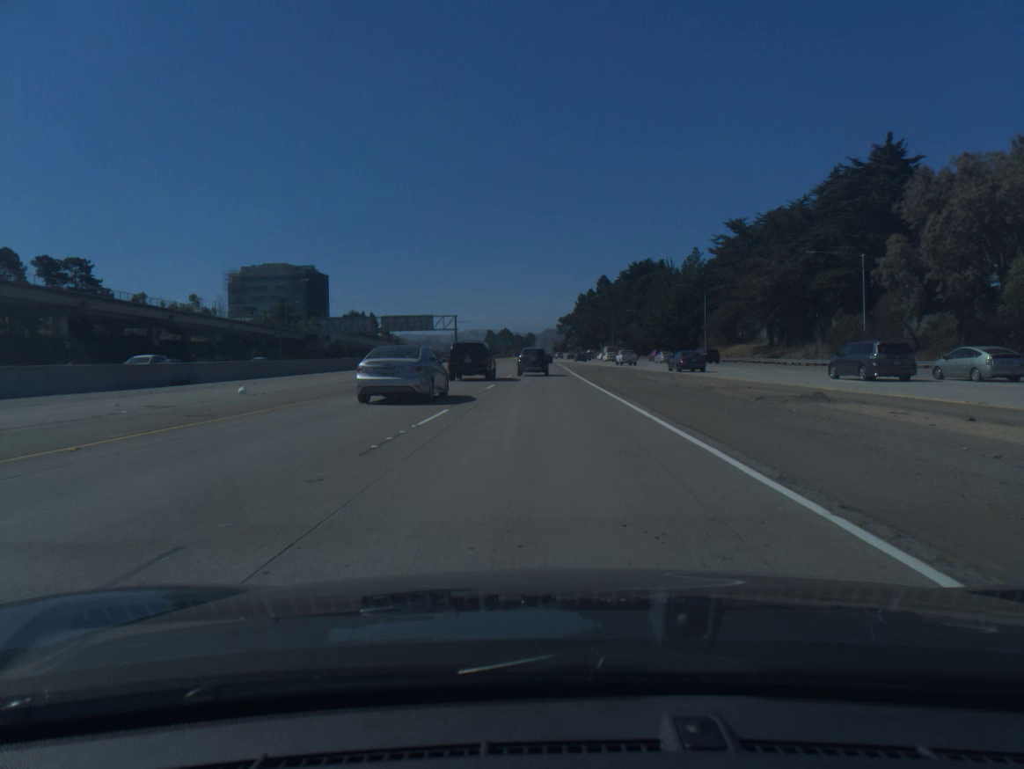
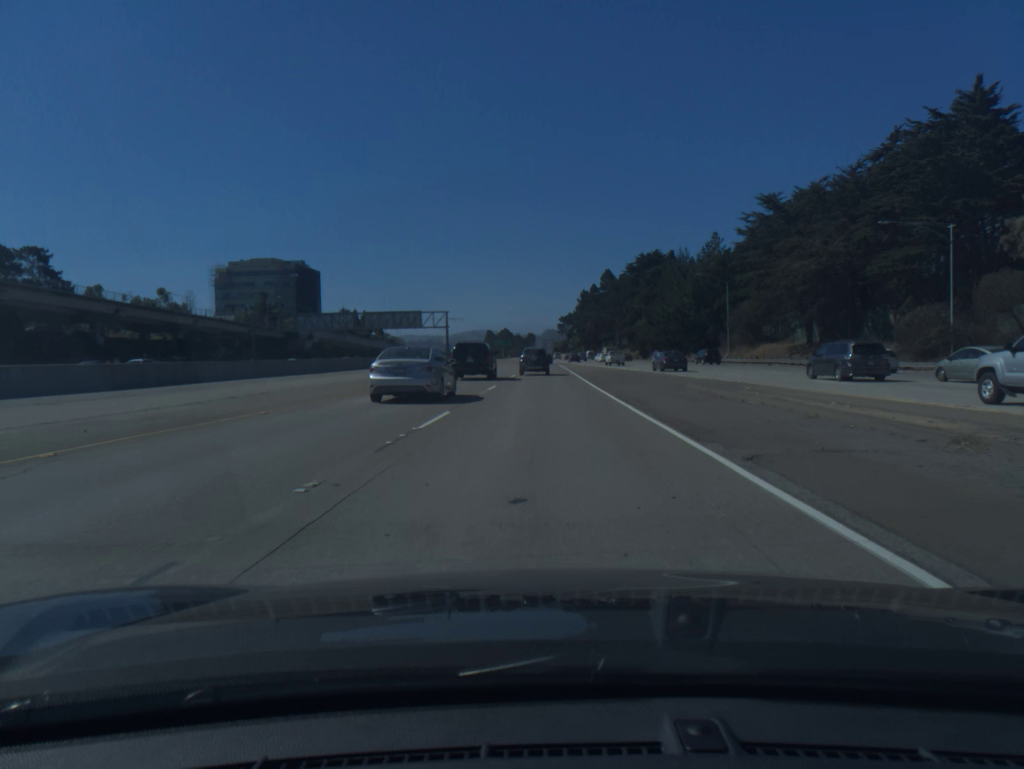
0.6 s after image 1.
(0.0, +15.1) m; 0°
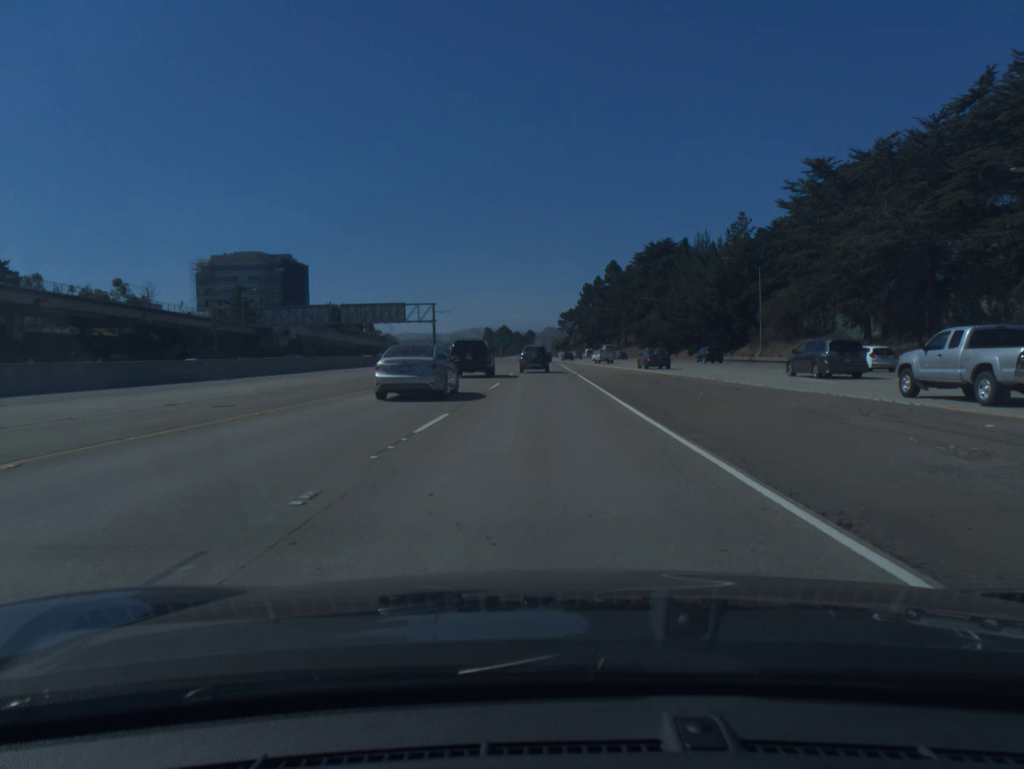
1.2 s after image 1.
(0.0, +15.2) m; 0°
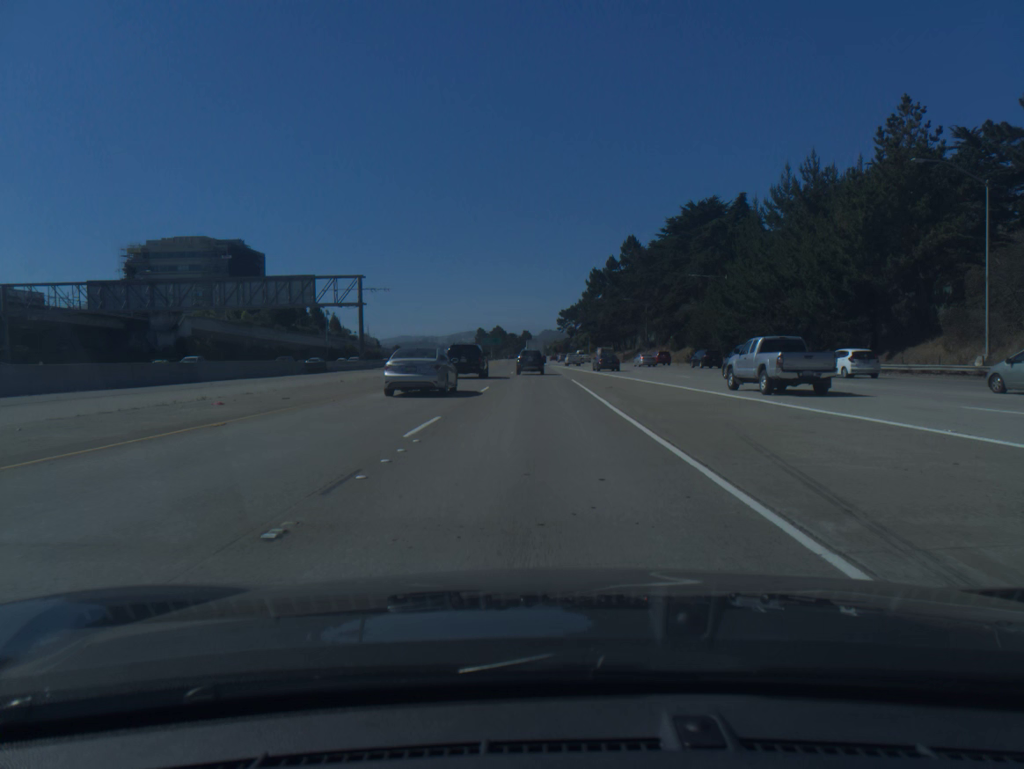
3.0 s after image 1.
(+0.1, +45.6) m; 0°
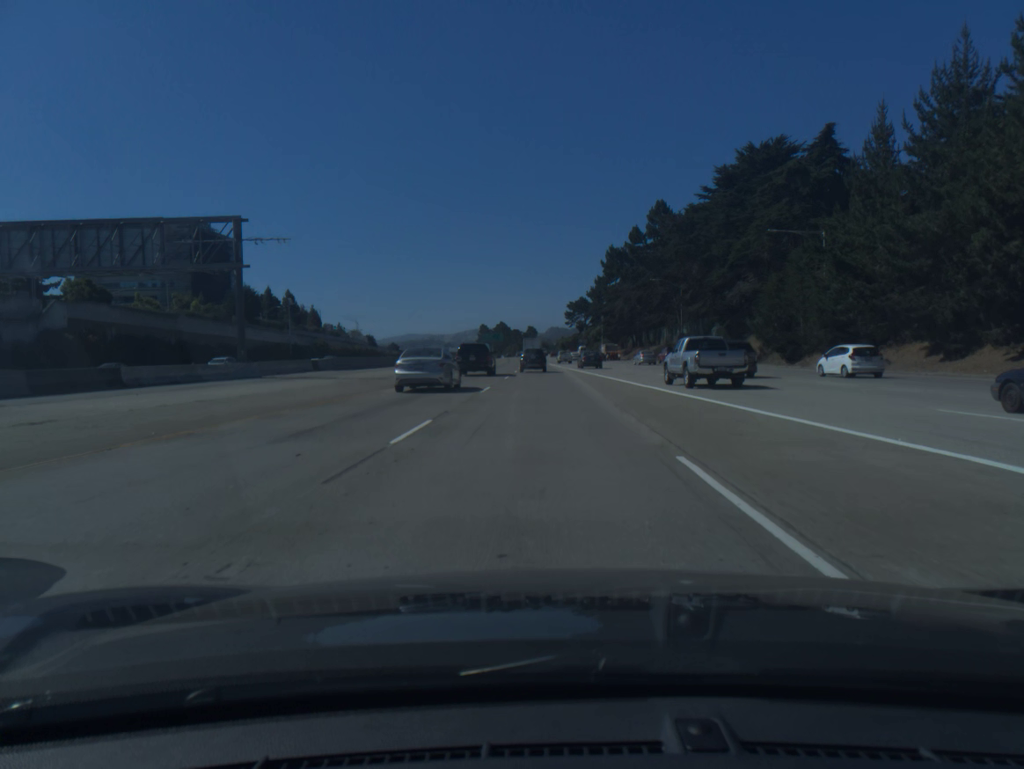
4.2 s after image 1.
(-0.1, +30.5) m; -1°
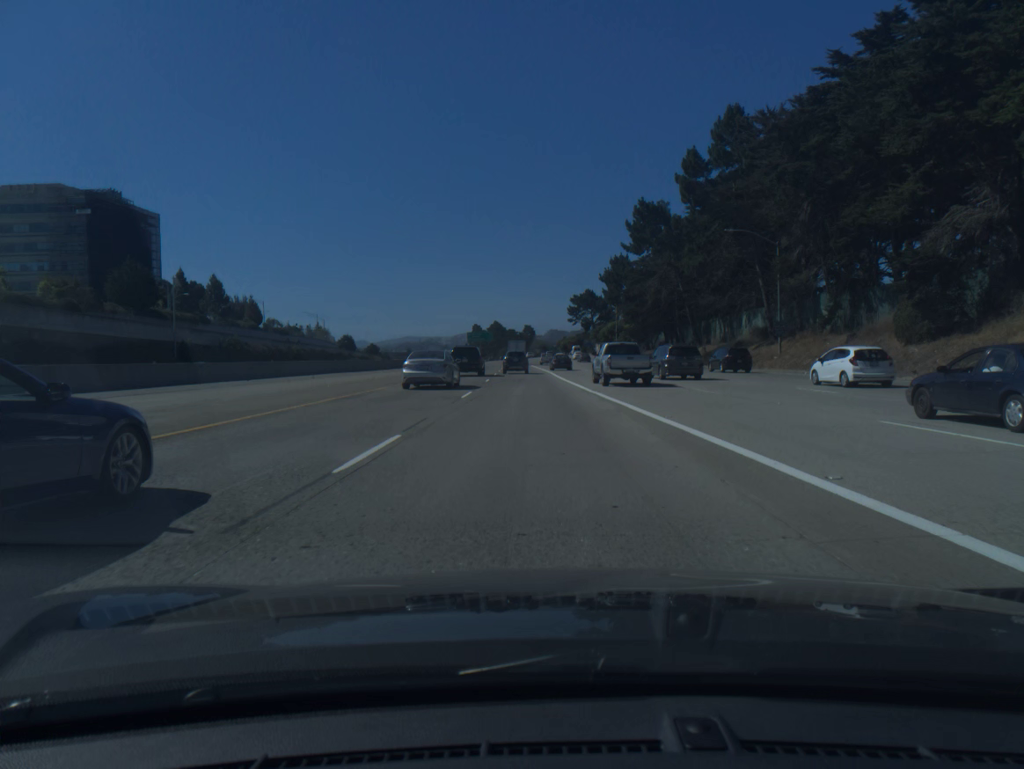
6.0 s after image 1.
(0.0, +46.3) m; 0°
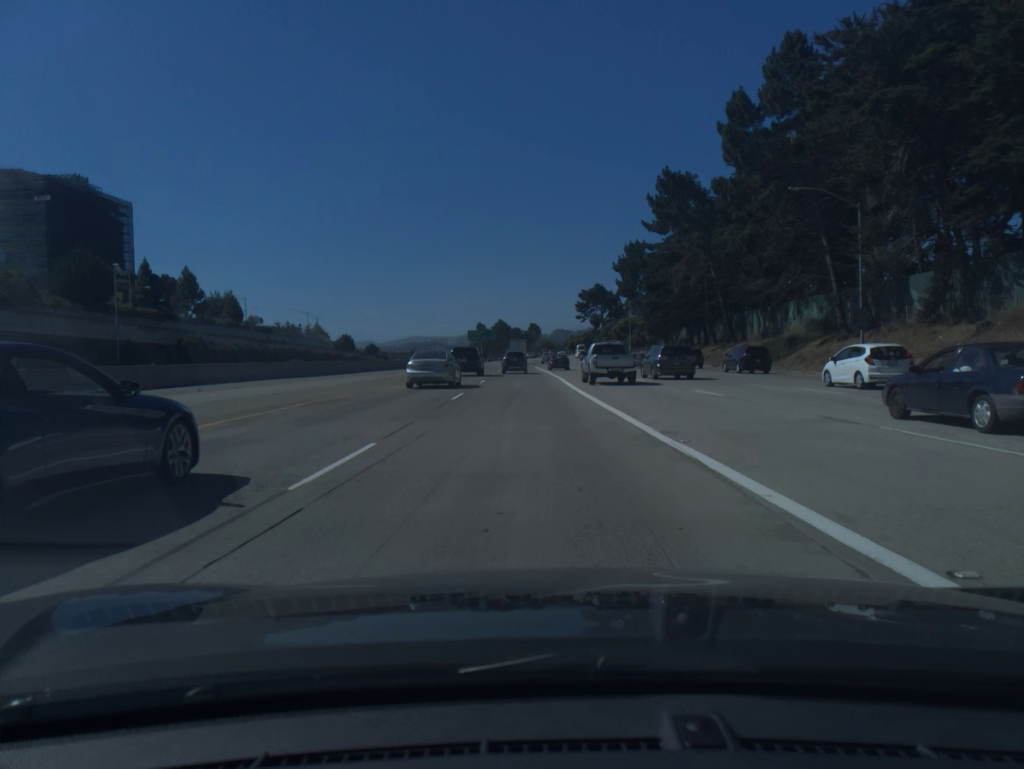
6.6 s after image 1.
(0.0, +15.6) m; 0°
